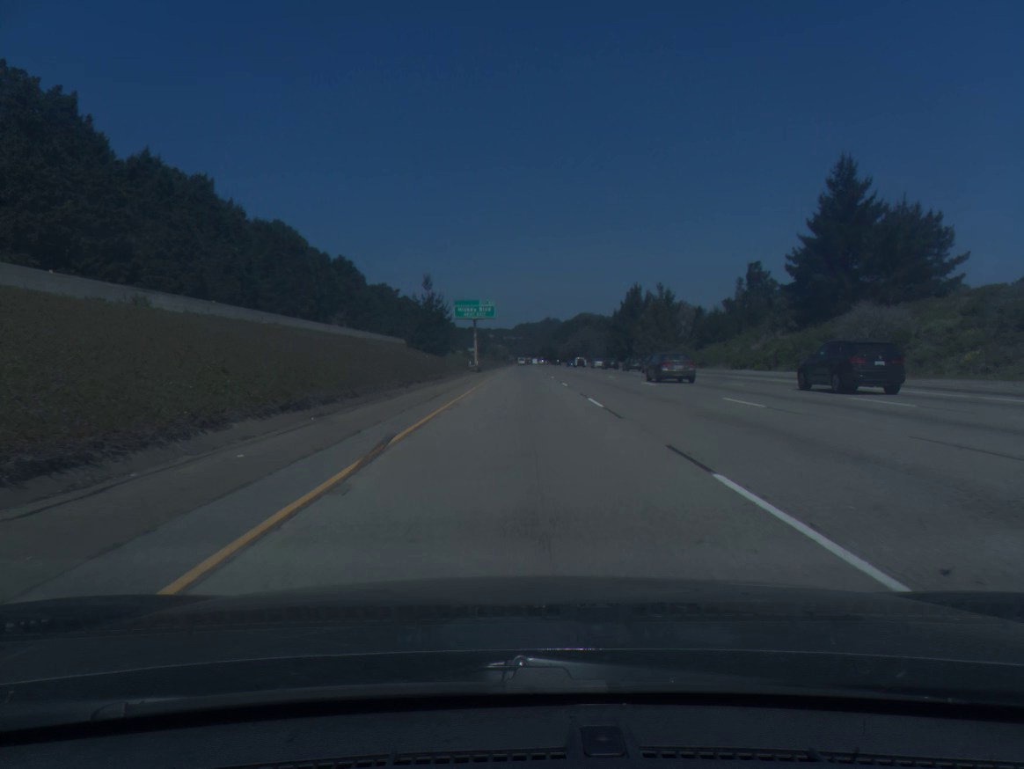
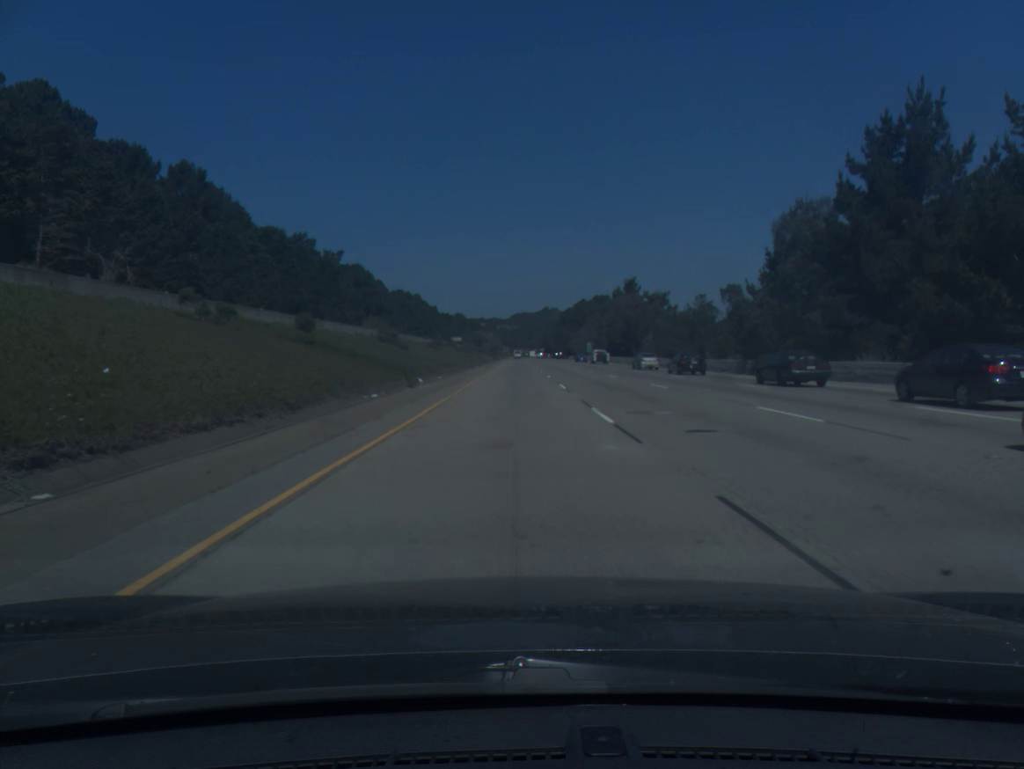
(+0.3, +106.9) m; 0°
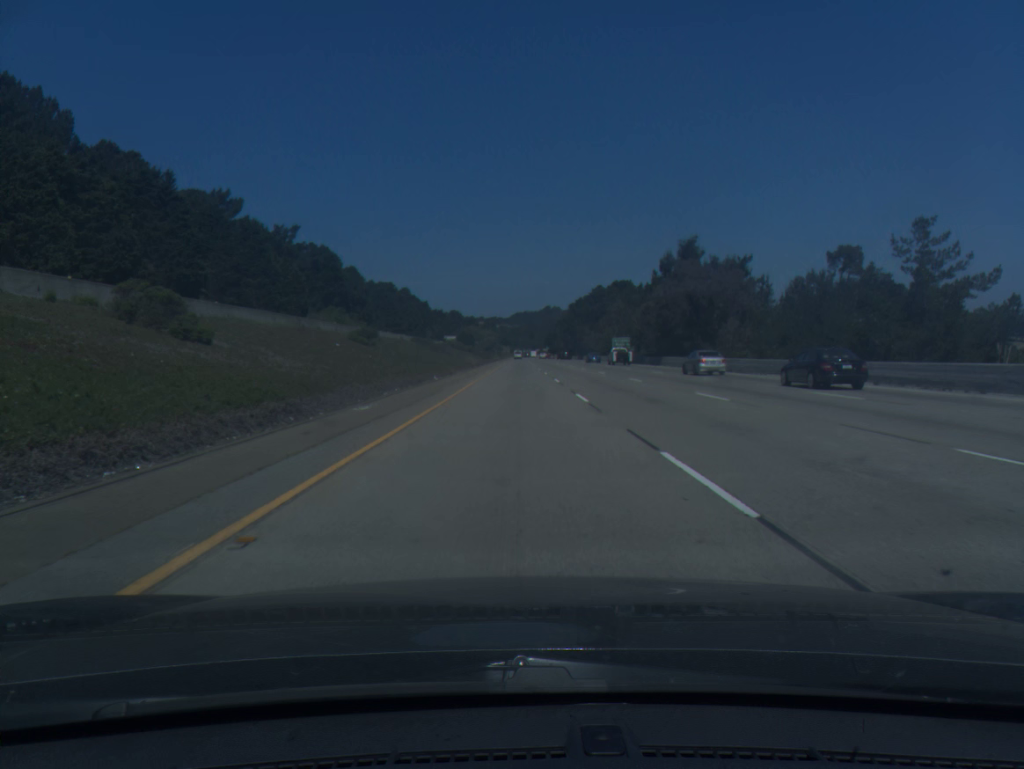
(0.0, +52.0) m; 0°
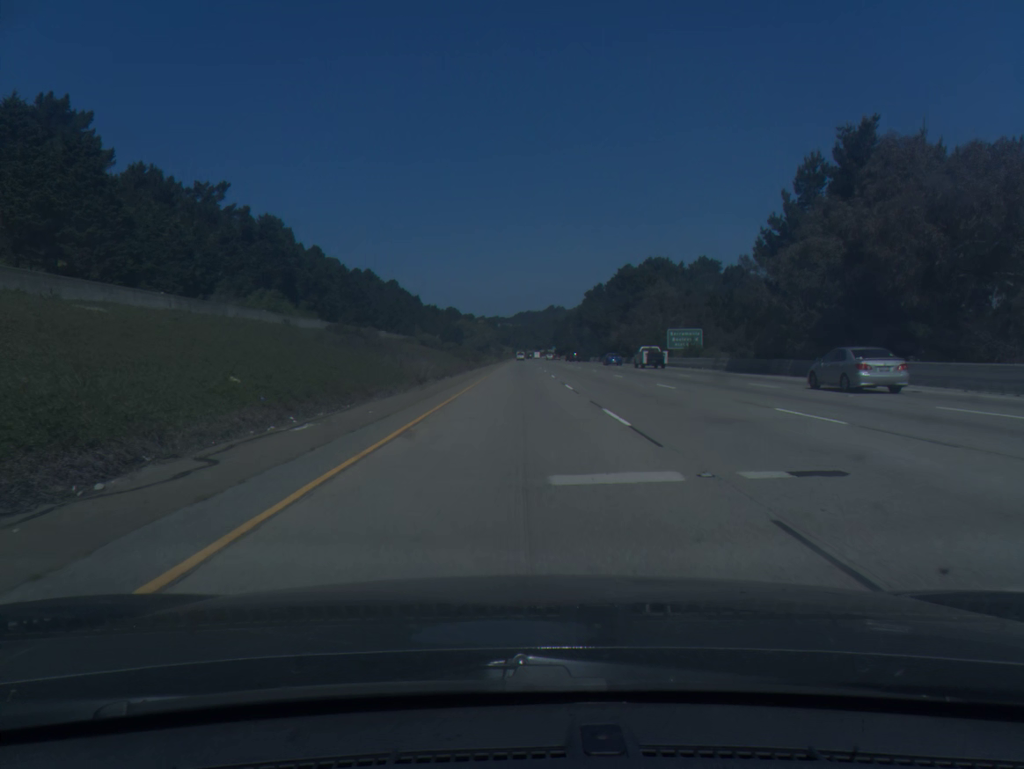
(-0.1, +51.1) m; 0°
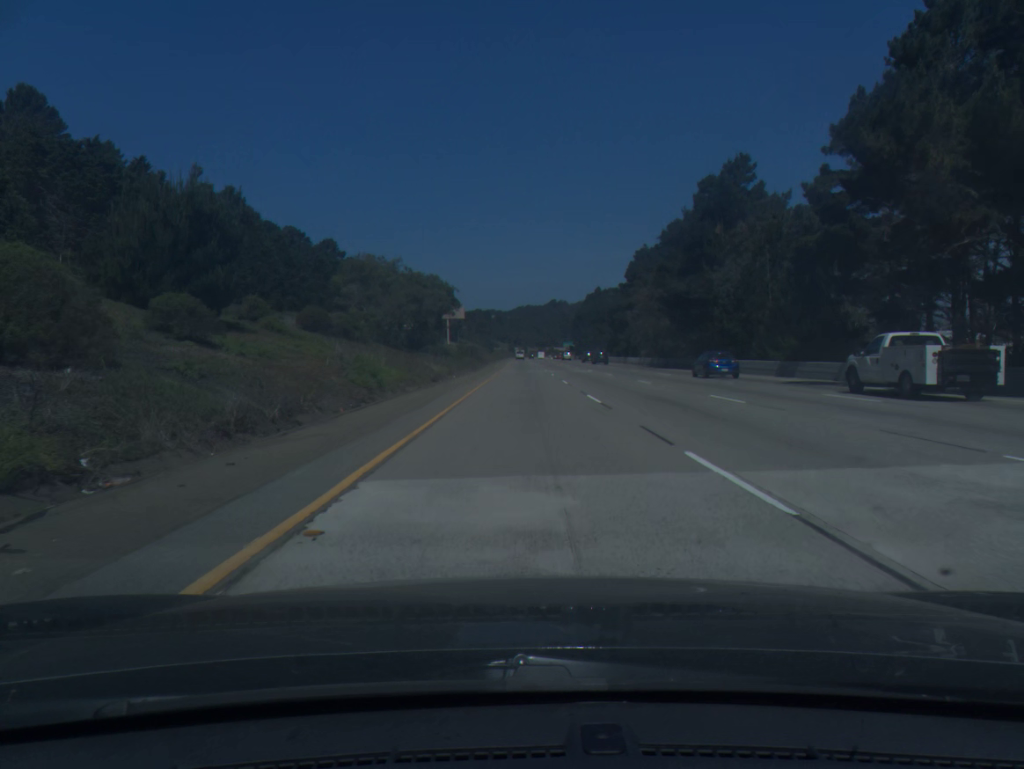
(0.0, +124.1) m; 0°
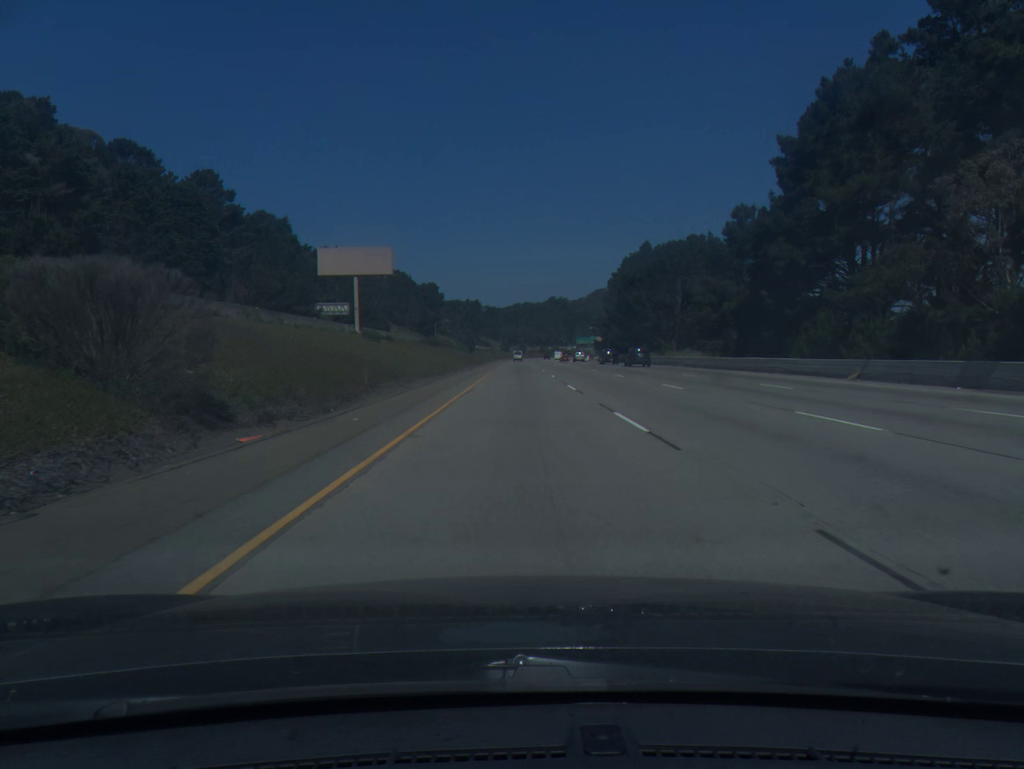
(+0.2, +96.0) m; 0°
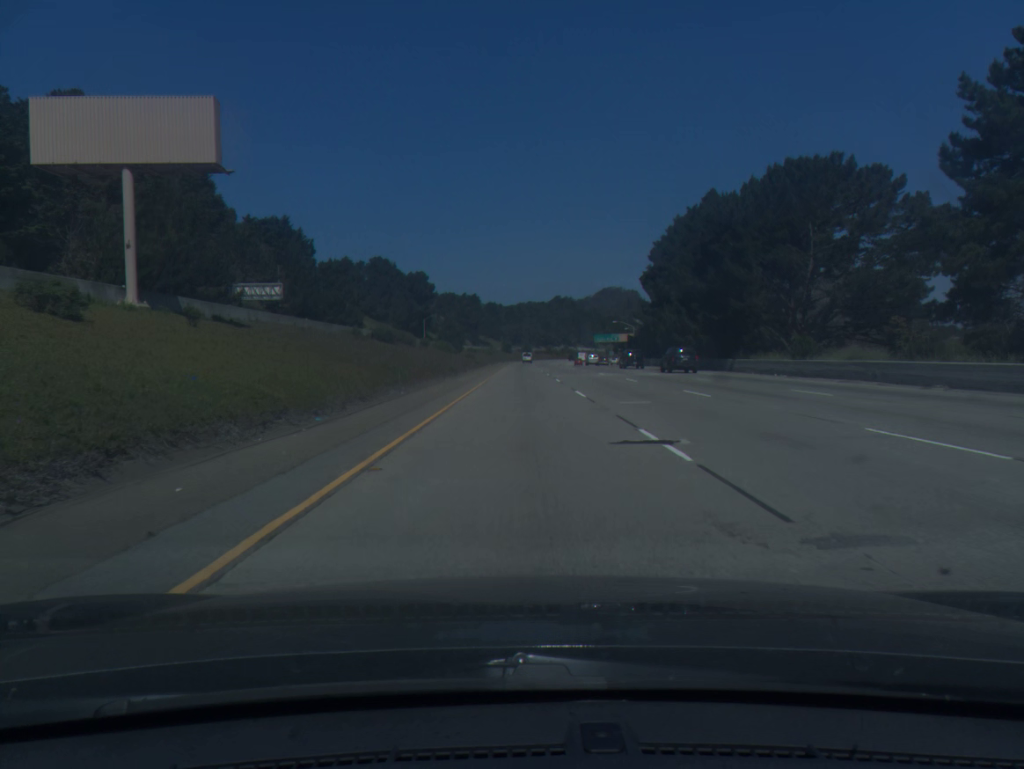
(-0.1, +47.0) m; 0°
